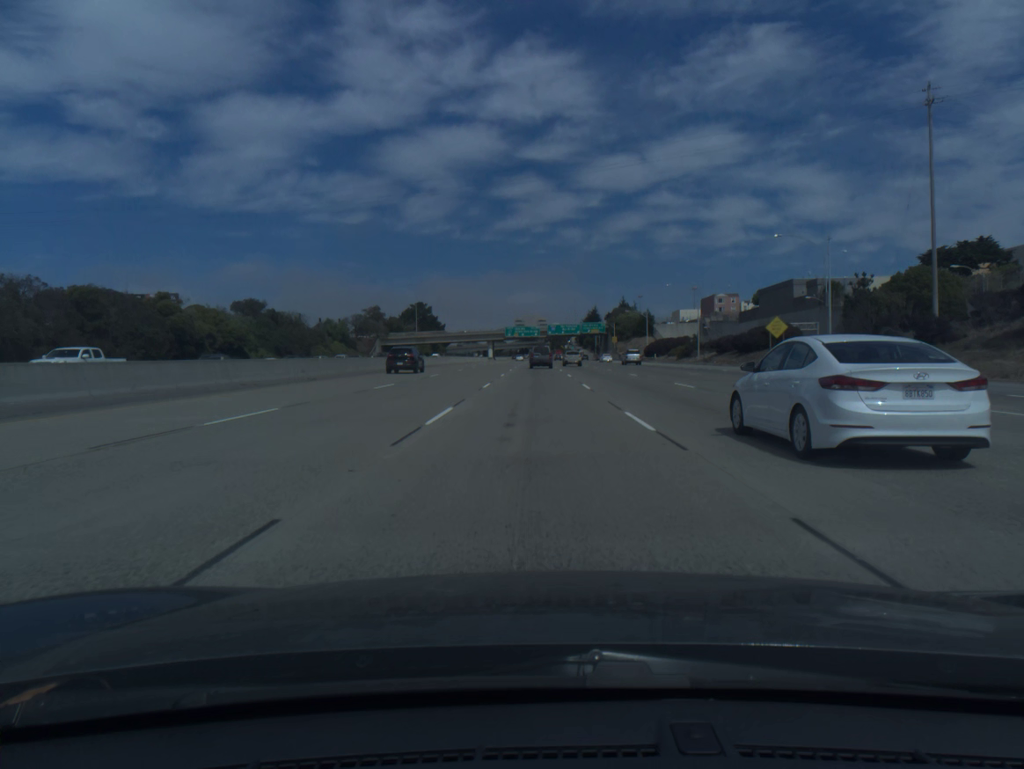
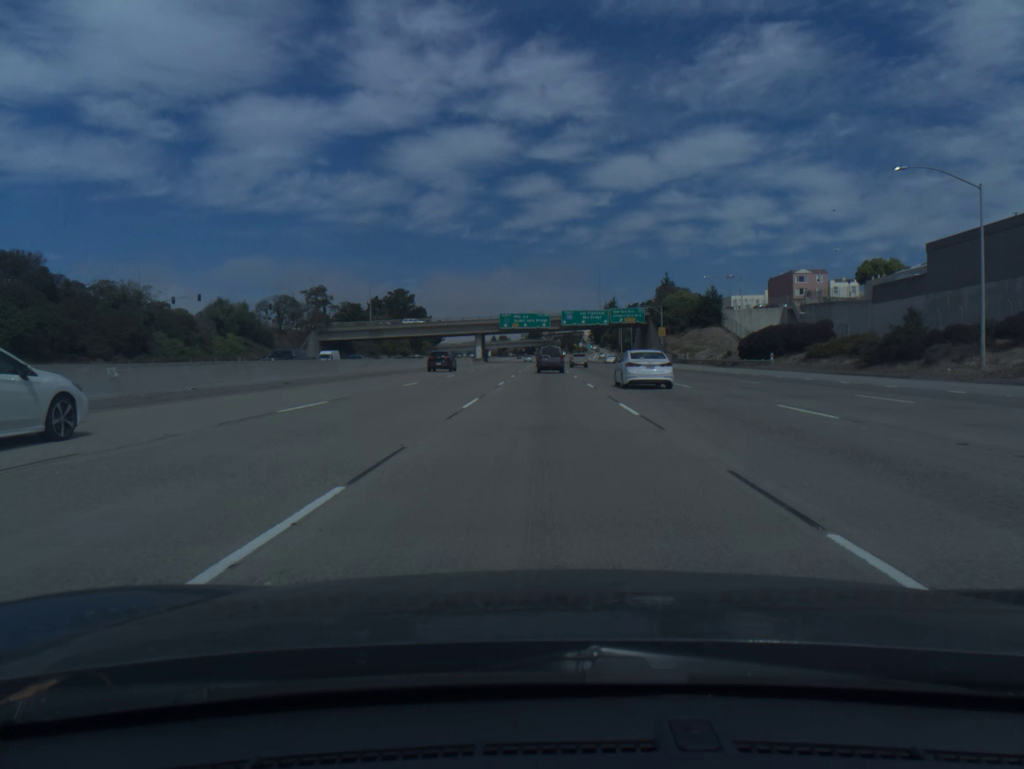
(-0.4, +67.7) m; -1°
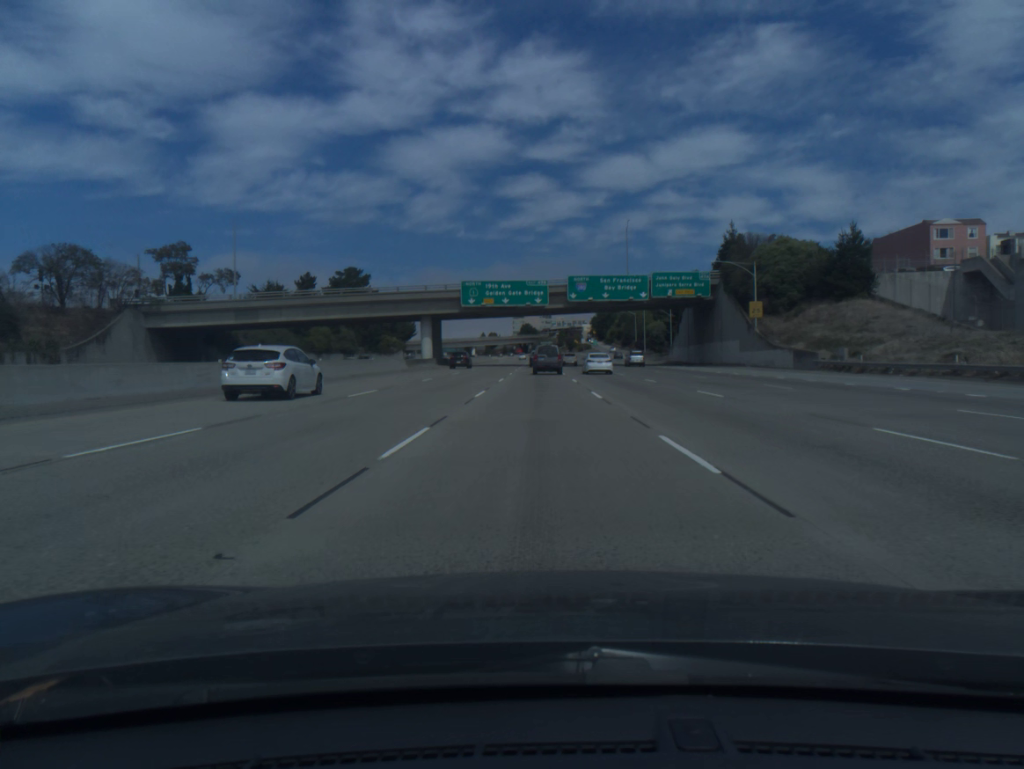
(+0.2, +64.3) m; 0°
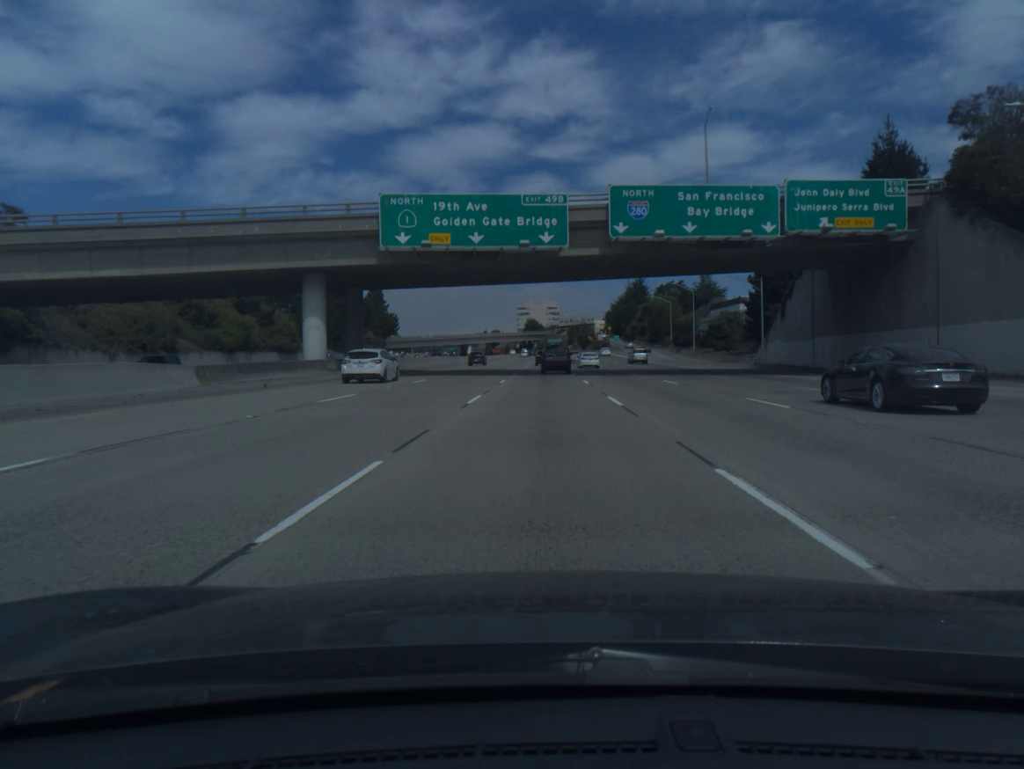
(-0.2, +46.9) m; 0°
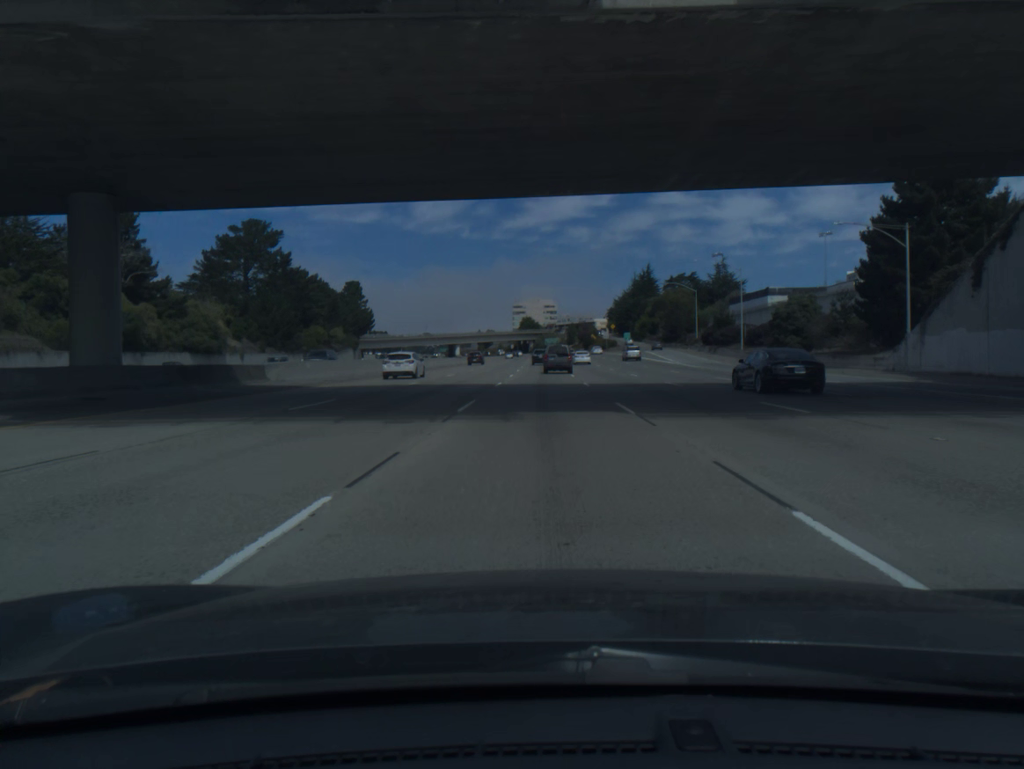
(0.0, +30.7) m; 0°
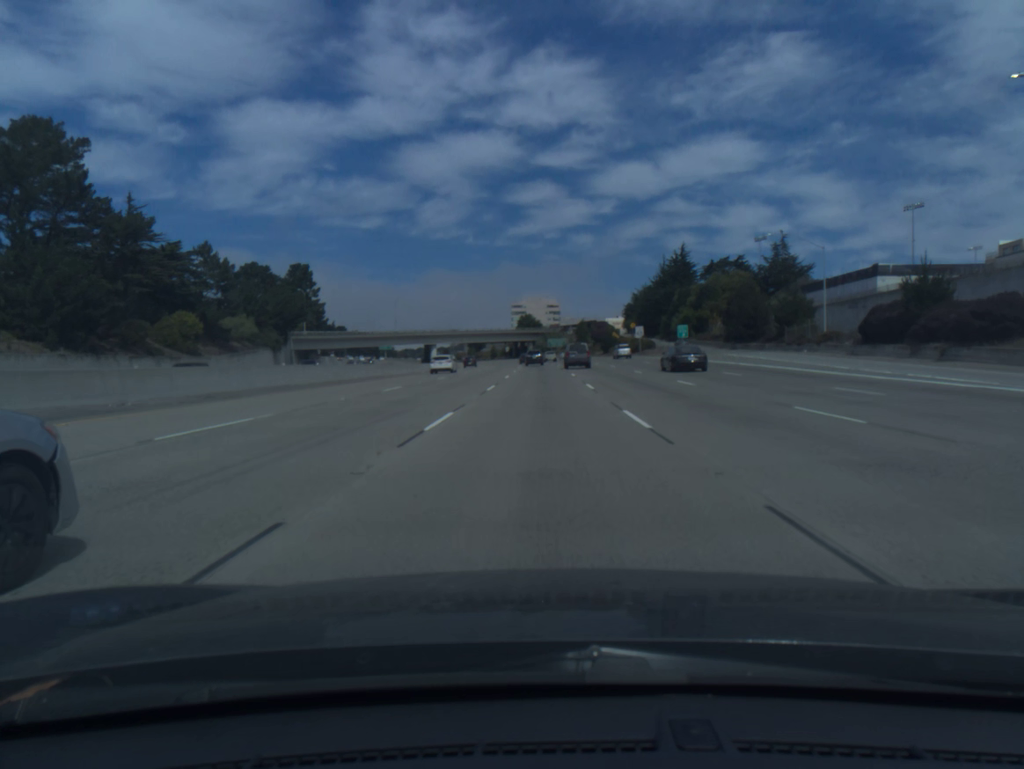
(+0.1, +61.1) m; 0°
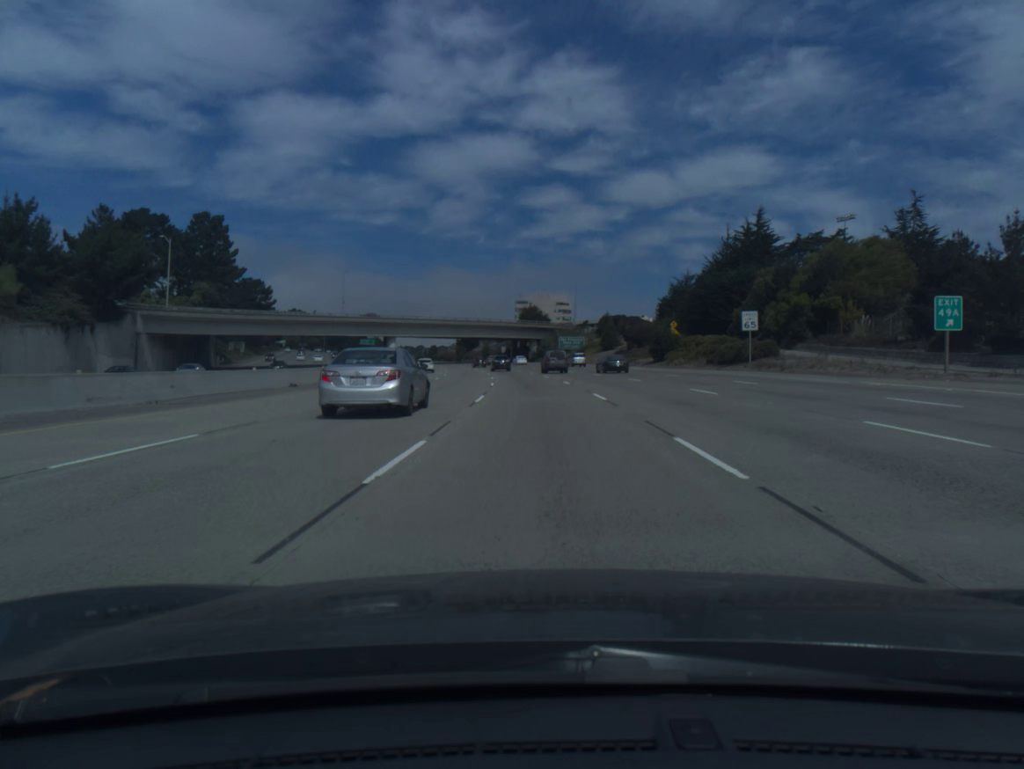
(-0.2, +62.0) m; 0°
